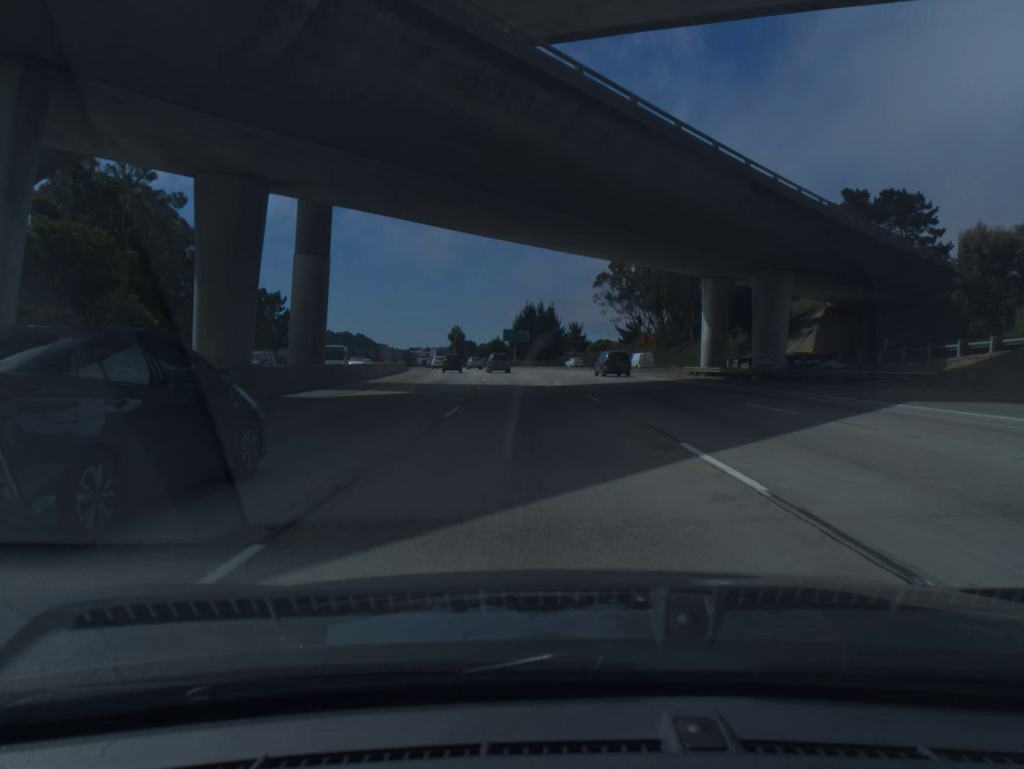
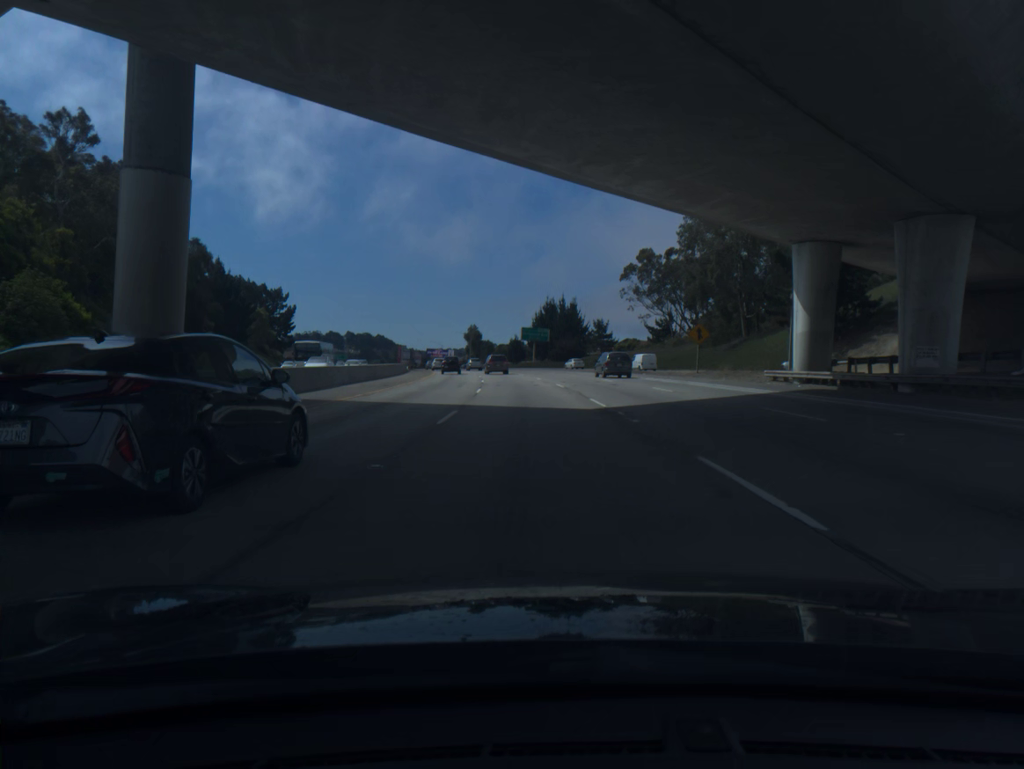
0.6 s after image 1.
(-0.2, +16.1) m; -1°
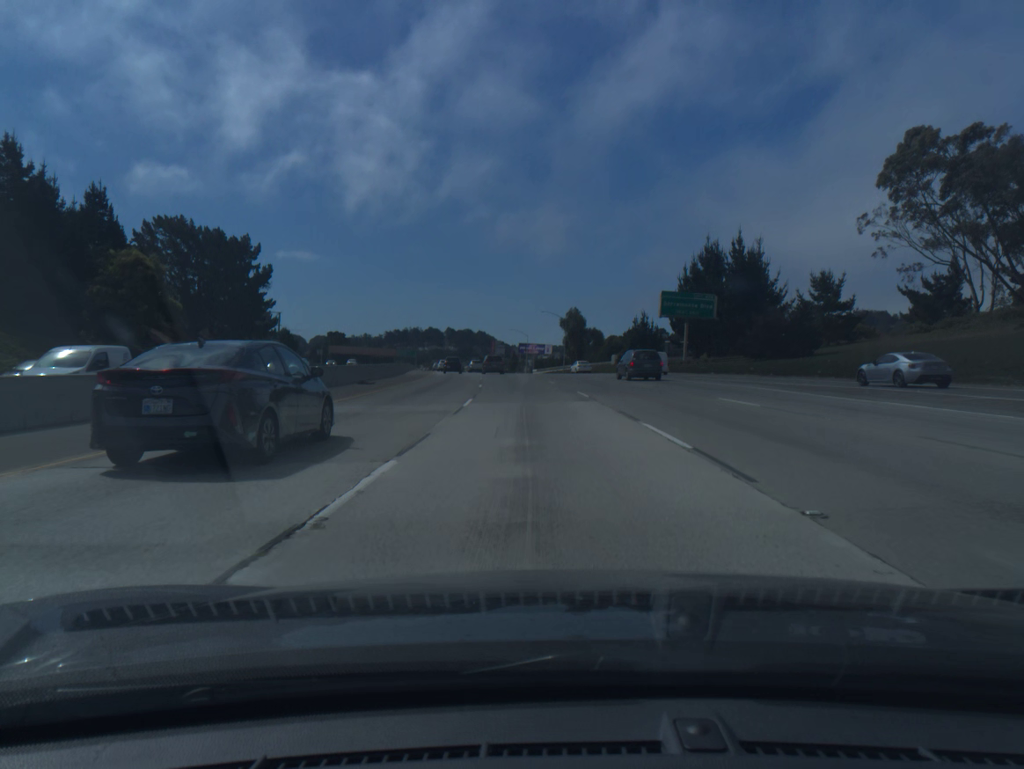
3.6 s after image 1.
(-5.7, +82.1) m; -8°
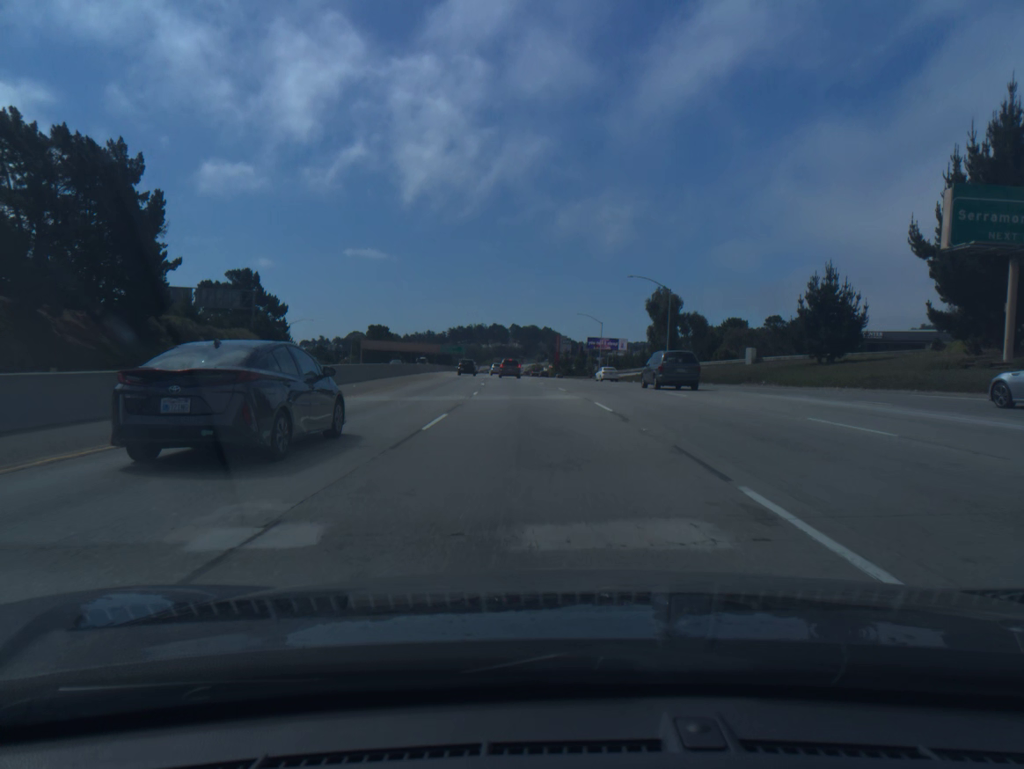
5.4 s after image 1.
(-2.1, +50.7) m; -5°
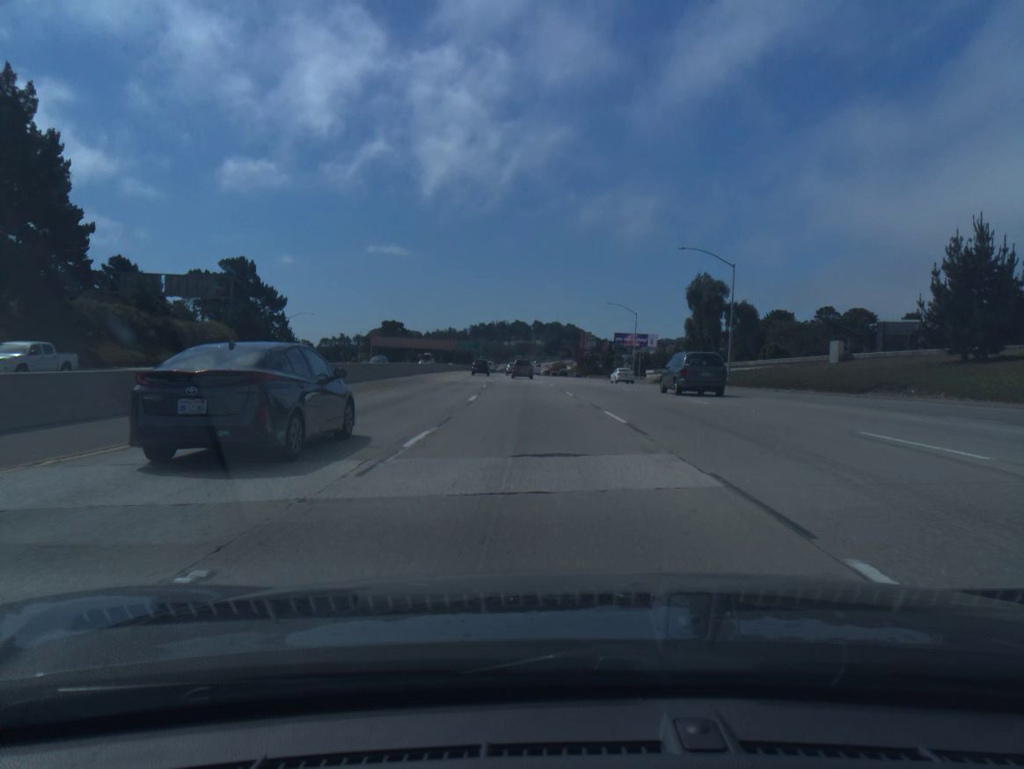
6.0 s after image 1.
(-0.2, +17.1) m; -2°
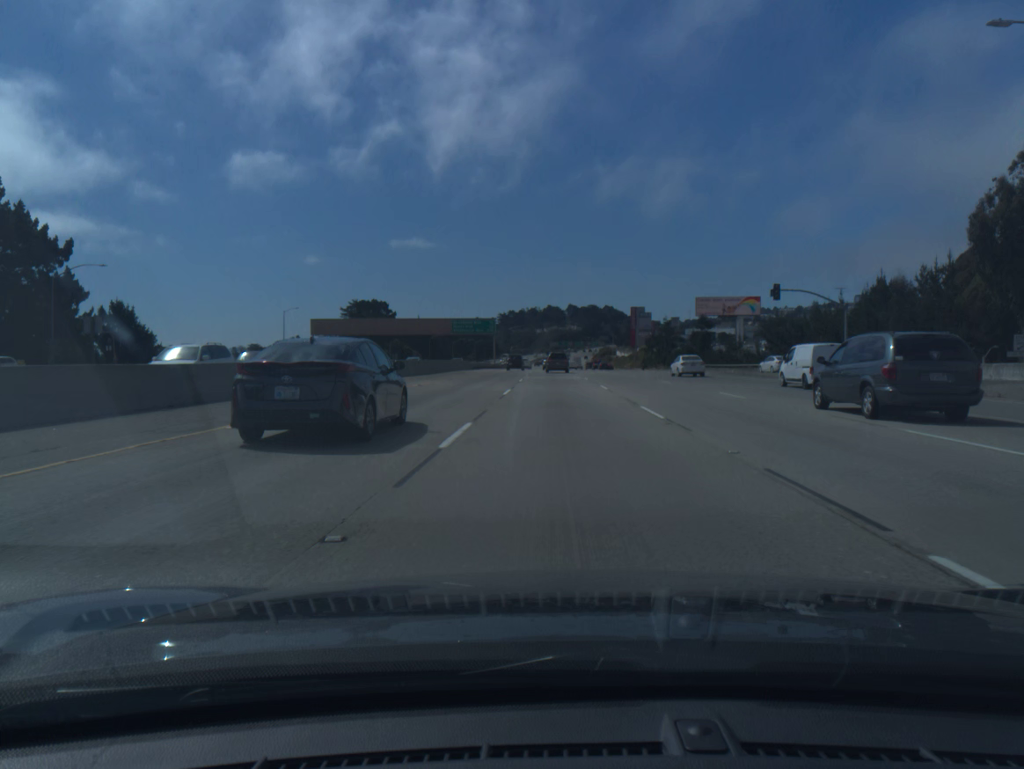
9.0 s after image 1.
(-3.6, +87.2) m; -3°
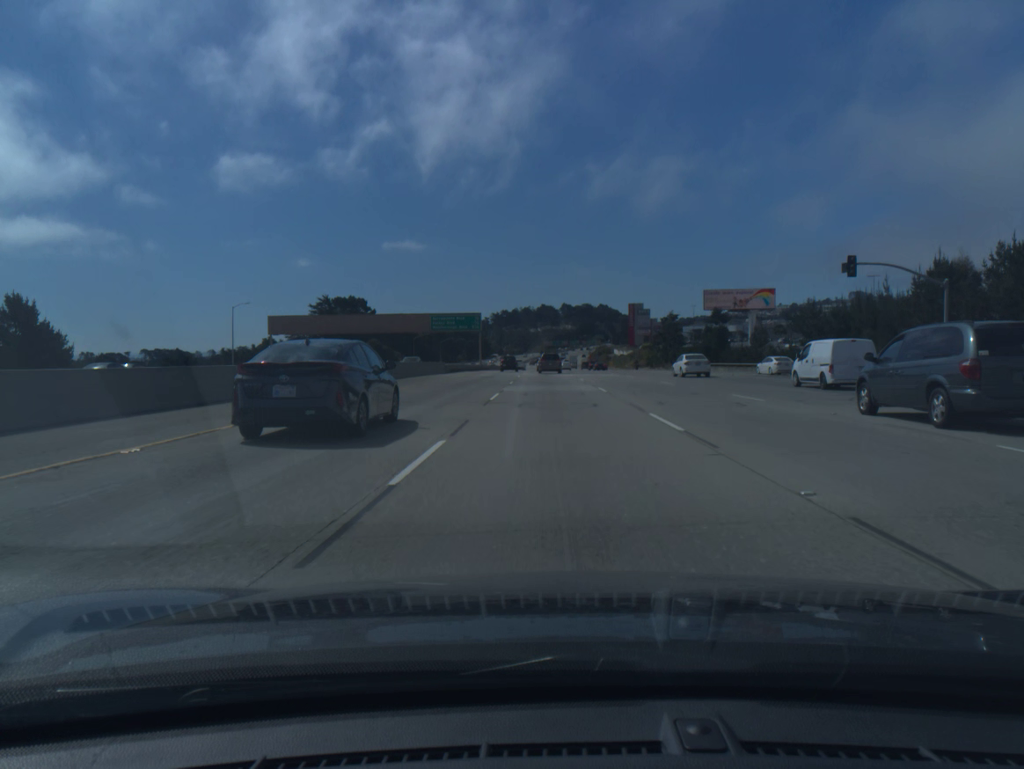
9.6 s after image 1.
(+0.1, +17.5) m; 0°
